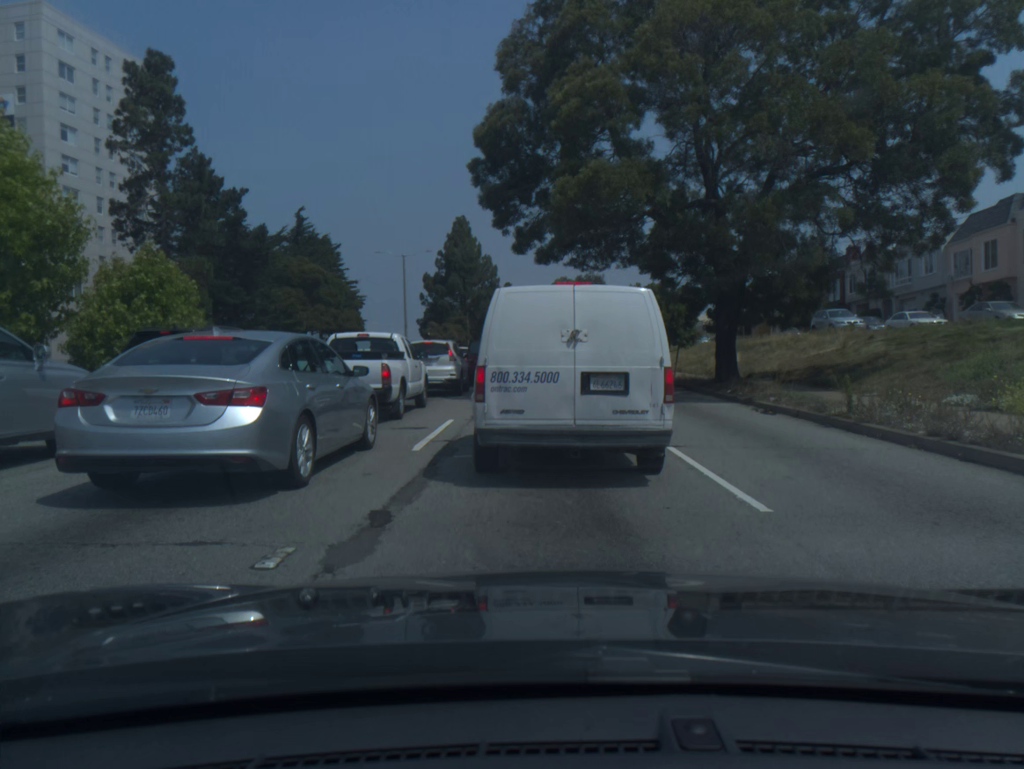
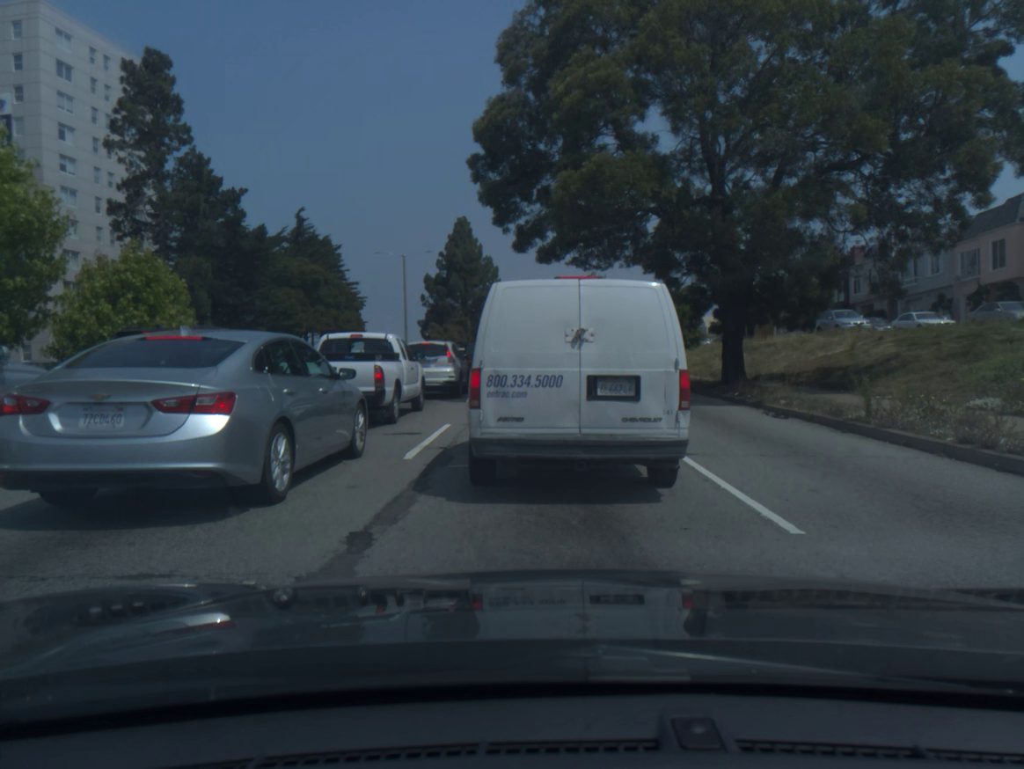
(0.0, +0.7) m; 0°
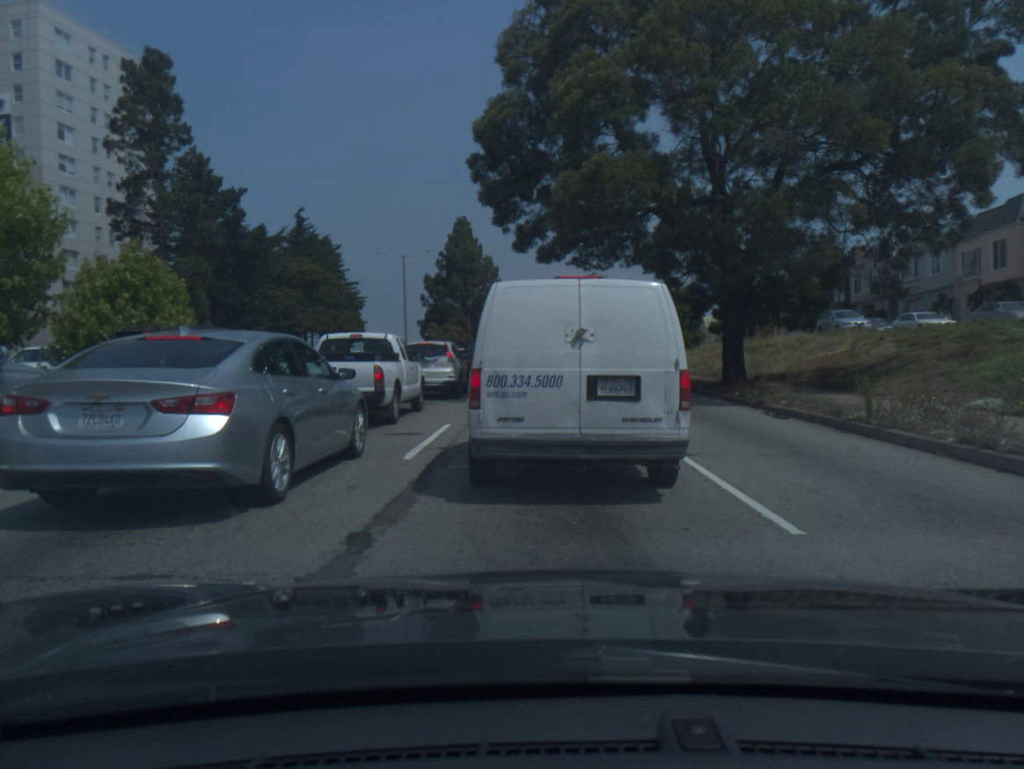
(0.0, 0.0) m; 0°
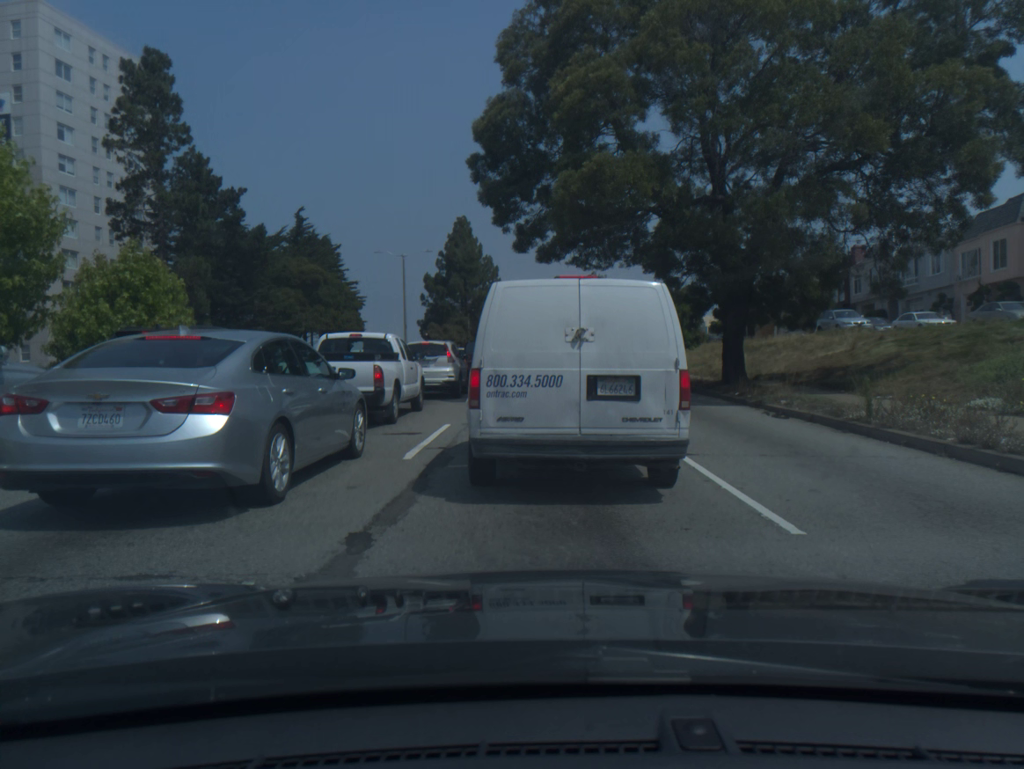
(0.0, 0.0) m; 0°
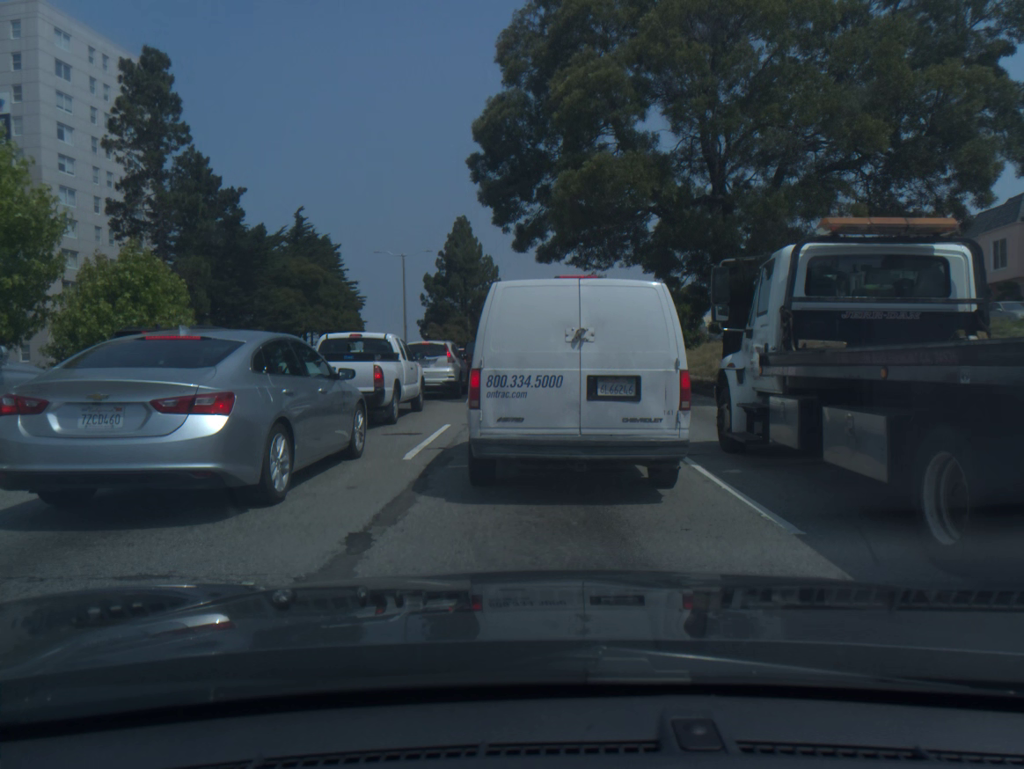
(0.0, 0.0) m; 0°
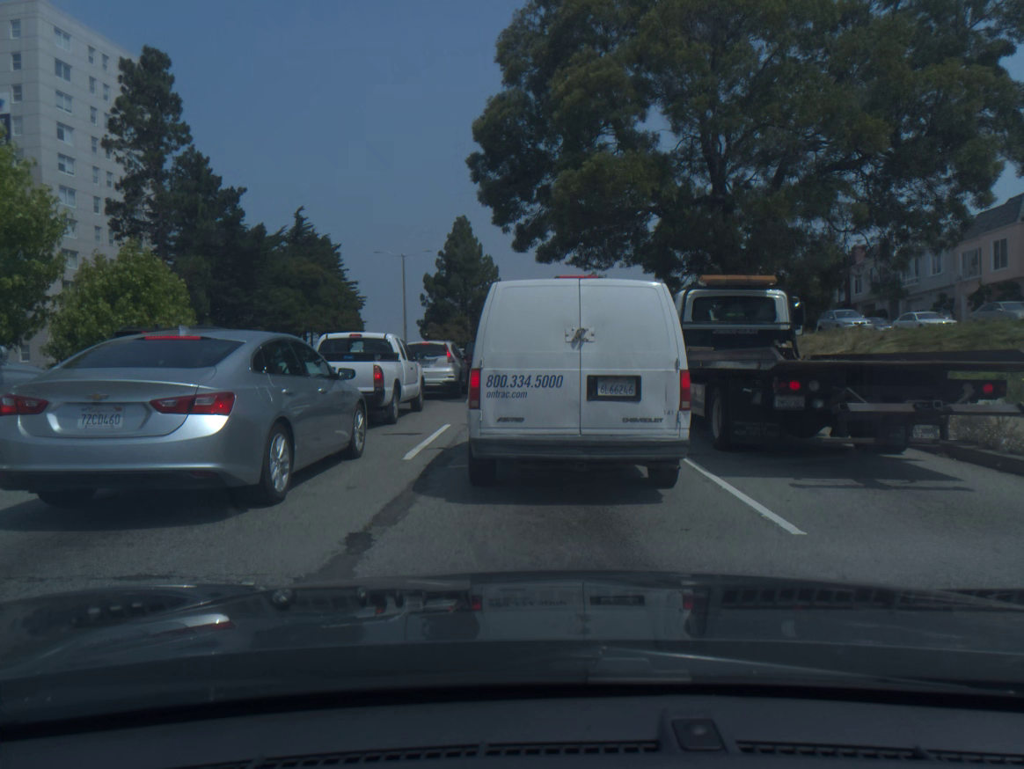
(0.0, 0.0) m; 0°
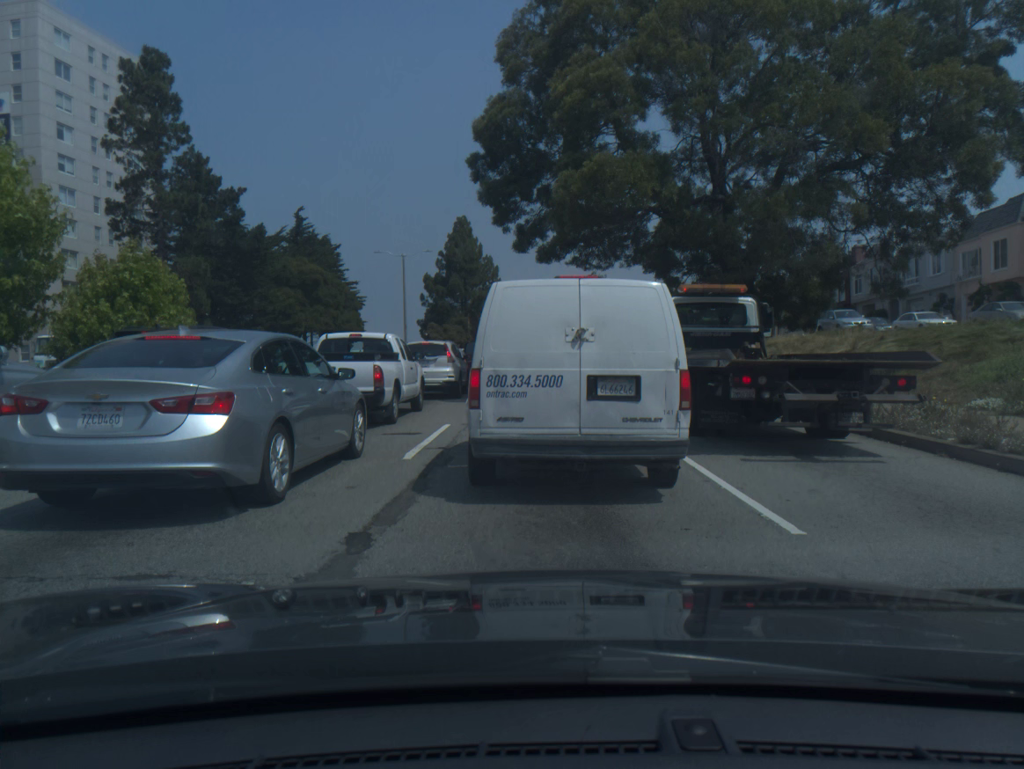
(0.0, 0.0) m; 0°
